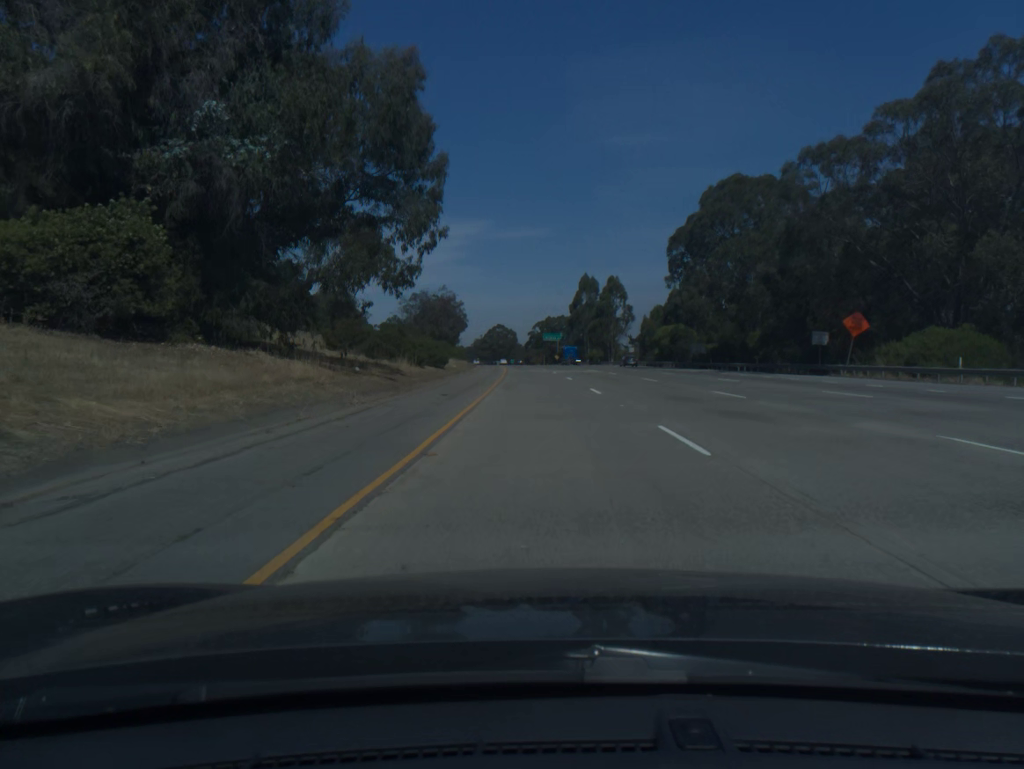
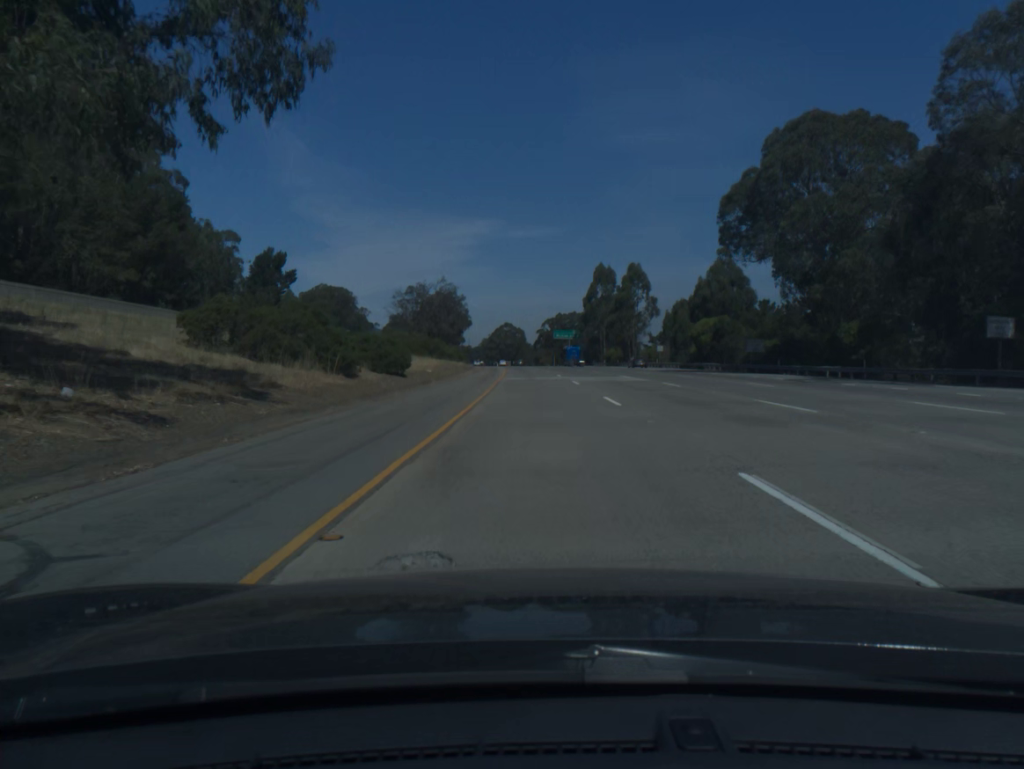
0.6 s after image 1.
(-0.1, +20.0) m; -1°
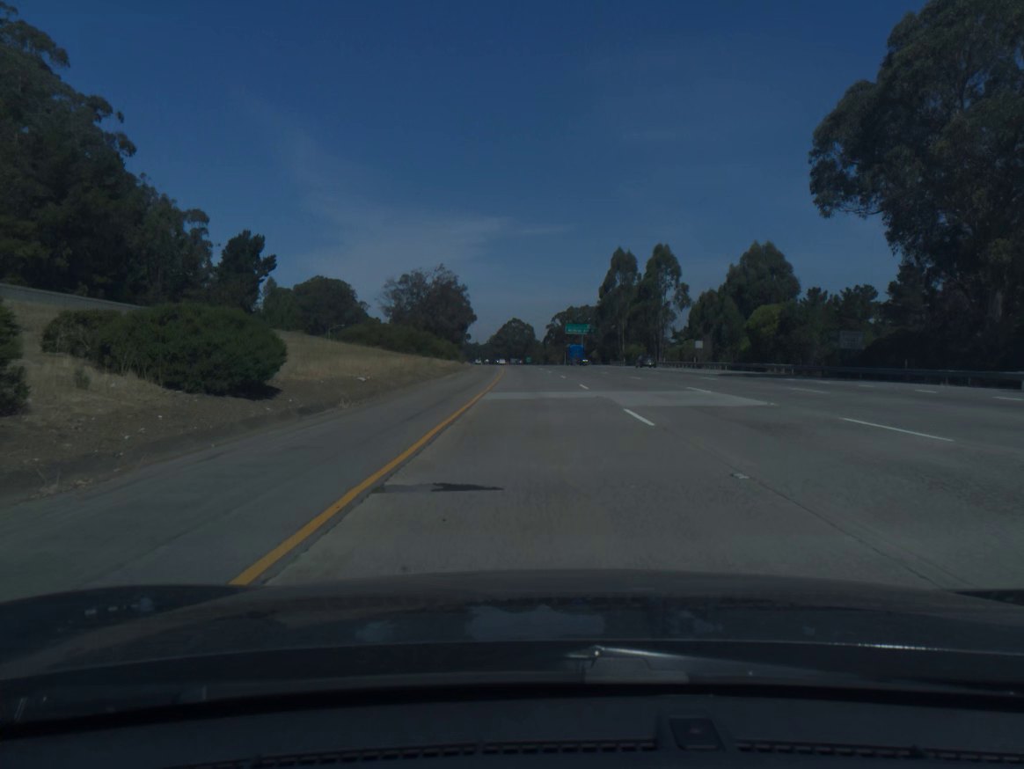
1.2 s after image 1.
(-0.1, +20.0) m; -1°
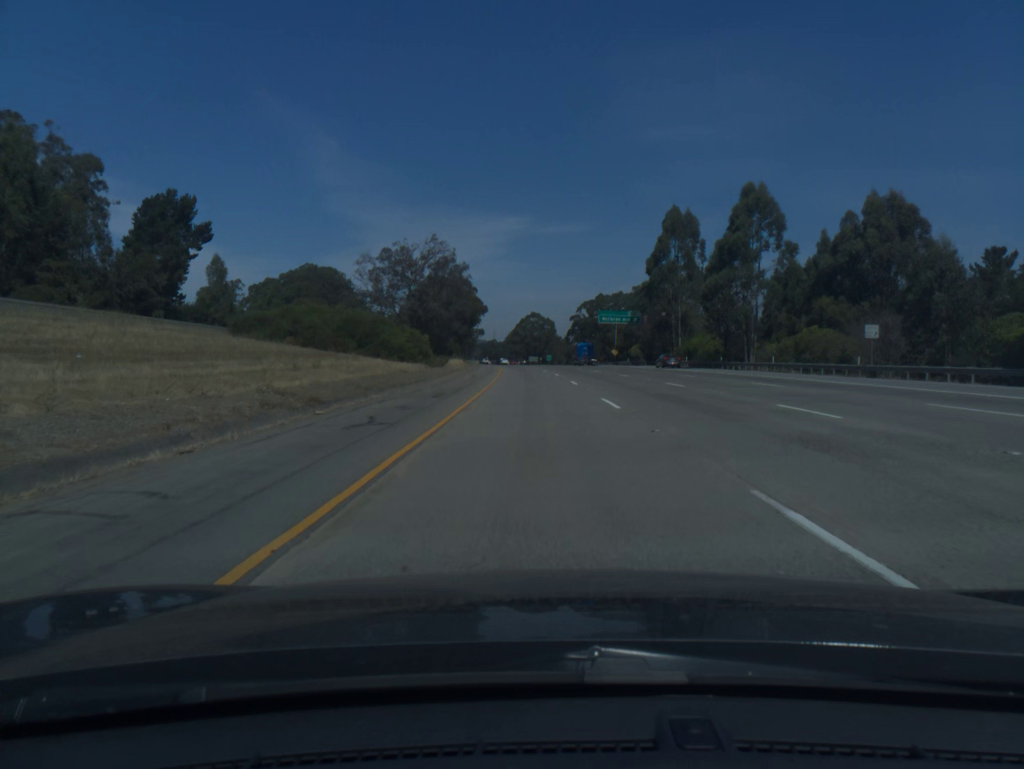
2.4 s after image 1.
(-0.5, +40.1) m; -1°
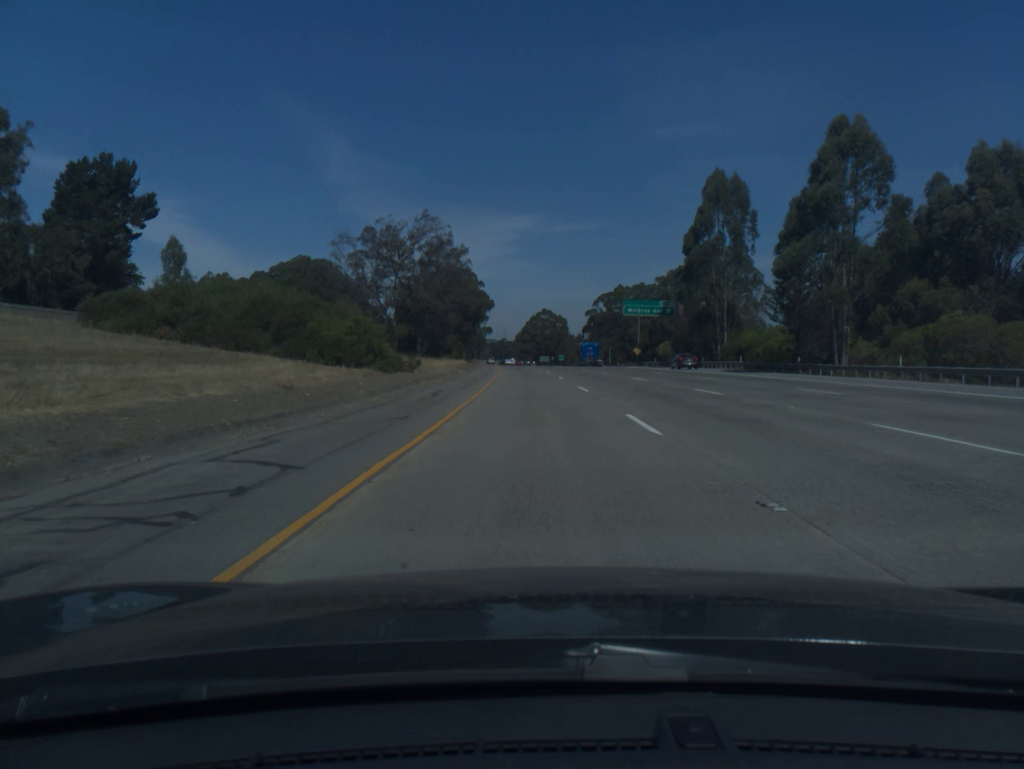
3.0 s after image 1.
(-0.1, +20.1) m; -1°
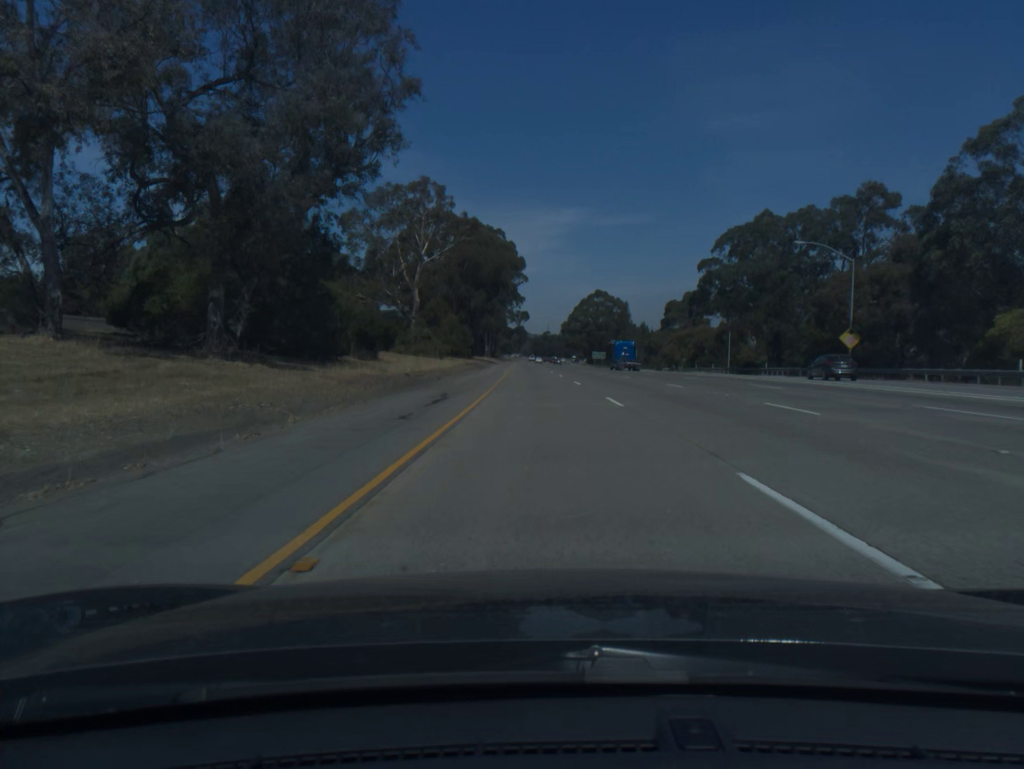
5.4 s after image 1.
(-2.5, +80.4) m; -3°
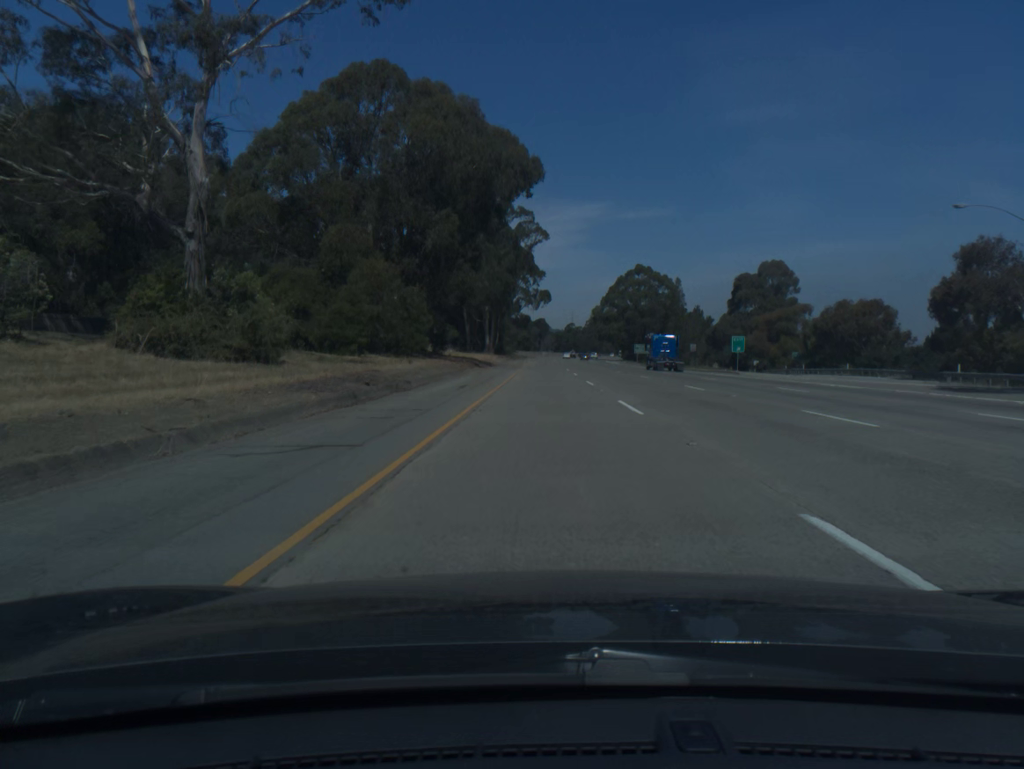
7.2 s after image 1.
(-0.9, +60.5) m; -2°
